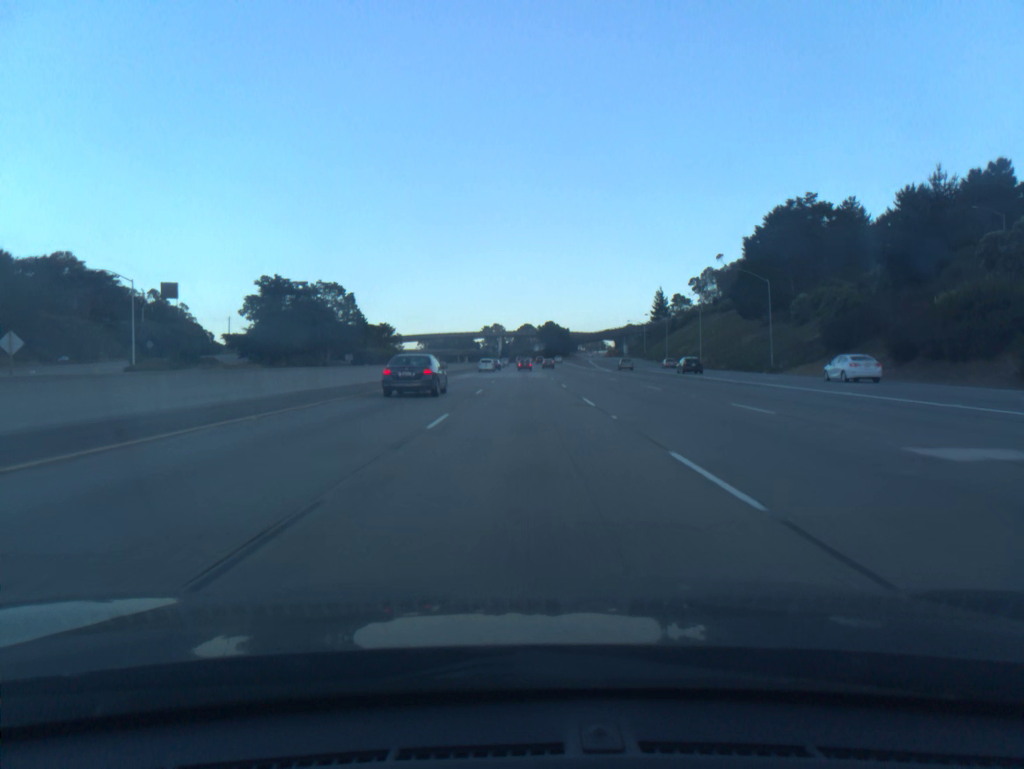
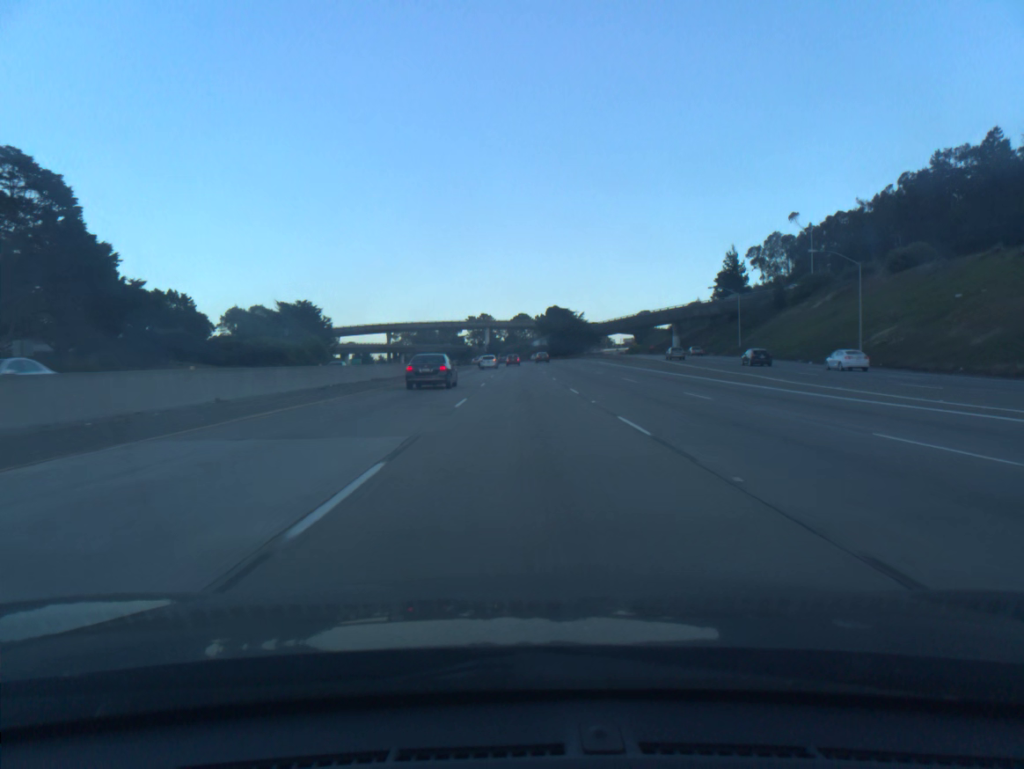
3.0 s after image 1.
(+0.1, +96.4) m; 0°
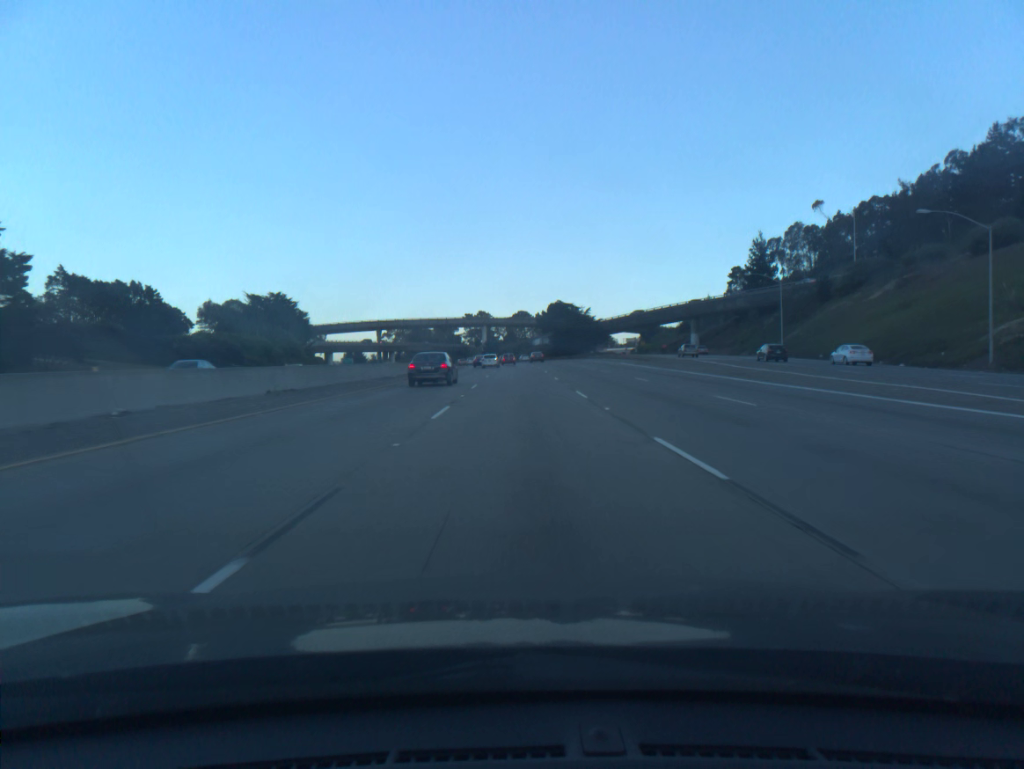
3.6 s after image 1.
(0.0, +19.2) m; 0°
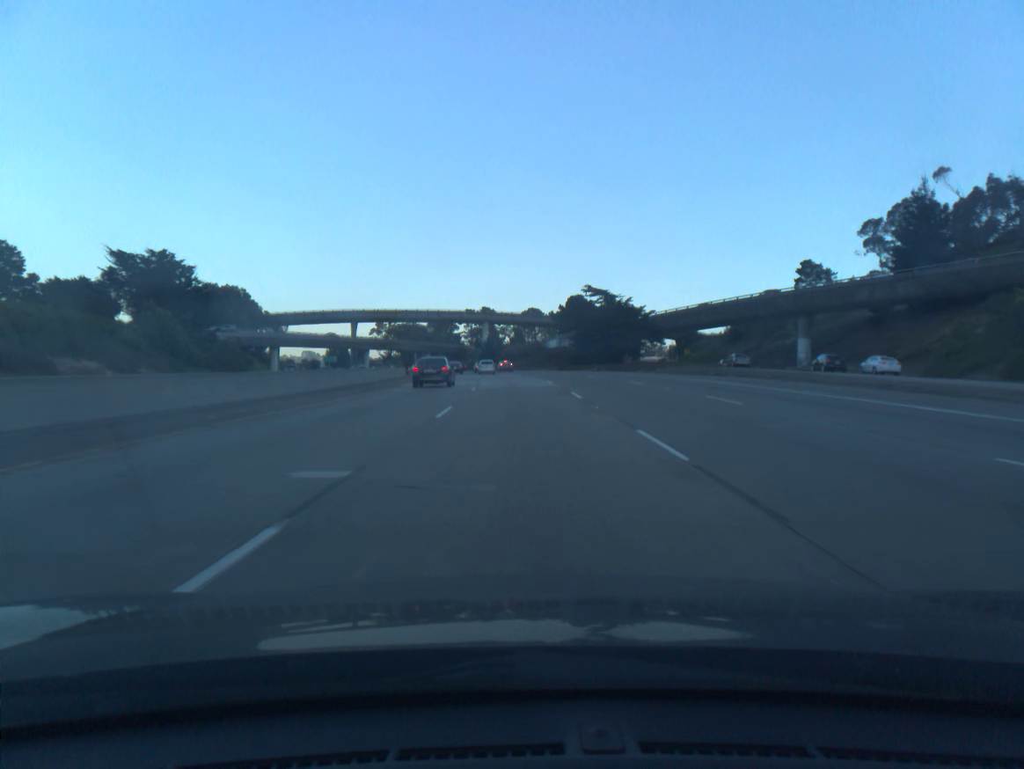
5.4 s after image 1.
(-0.2, +57.2) m; -1°
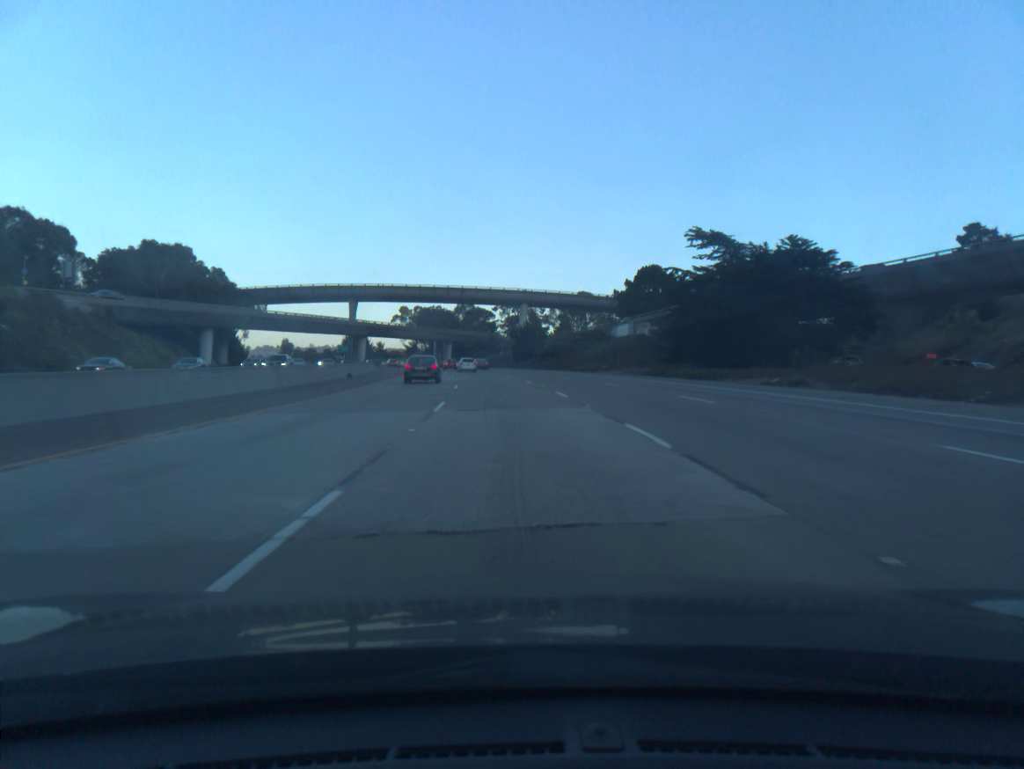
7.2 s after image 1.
(-1.1, +56.9) m; -3°
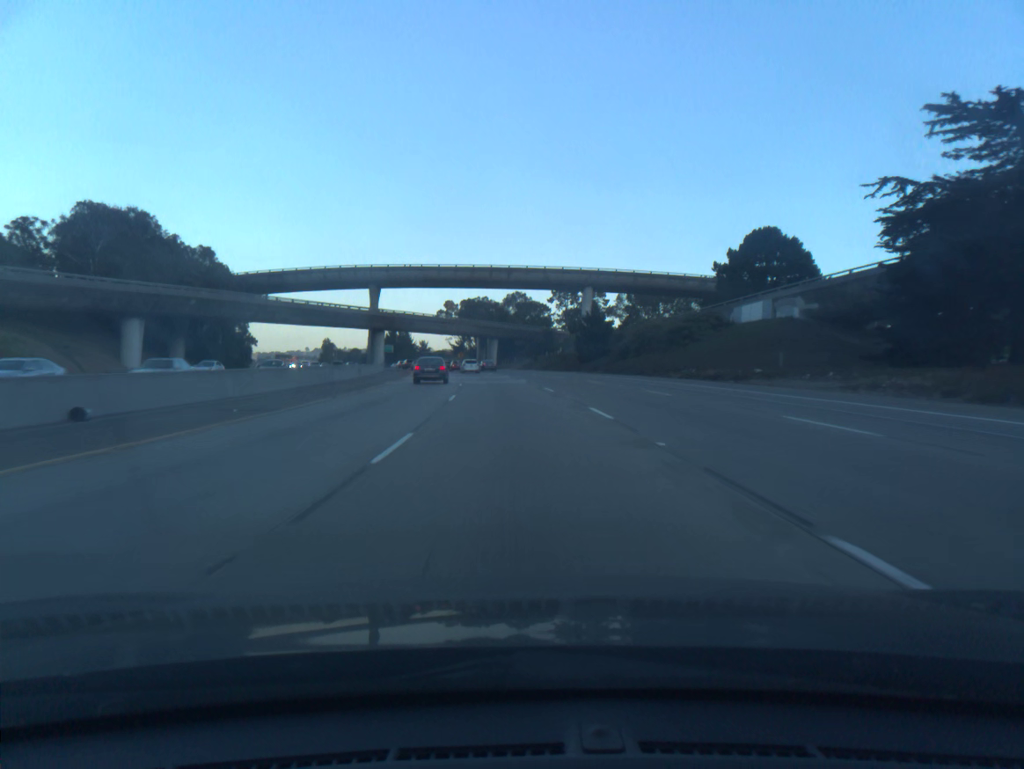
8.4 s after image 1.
(-1.3, +38.0) m; -4°
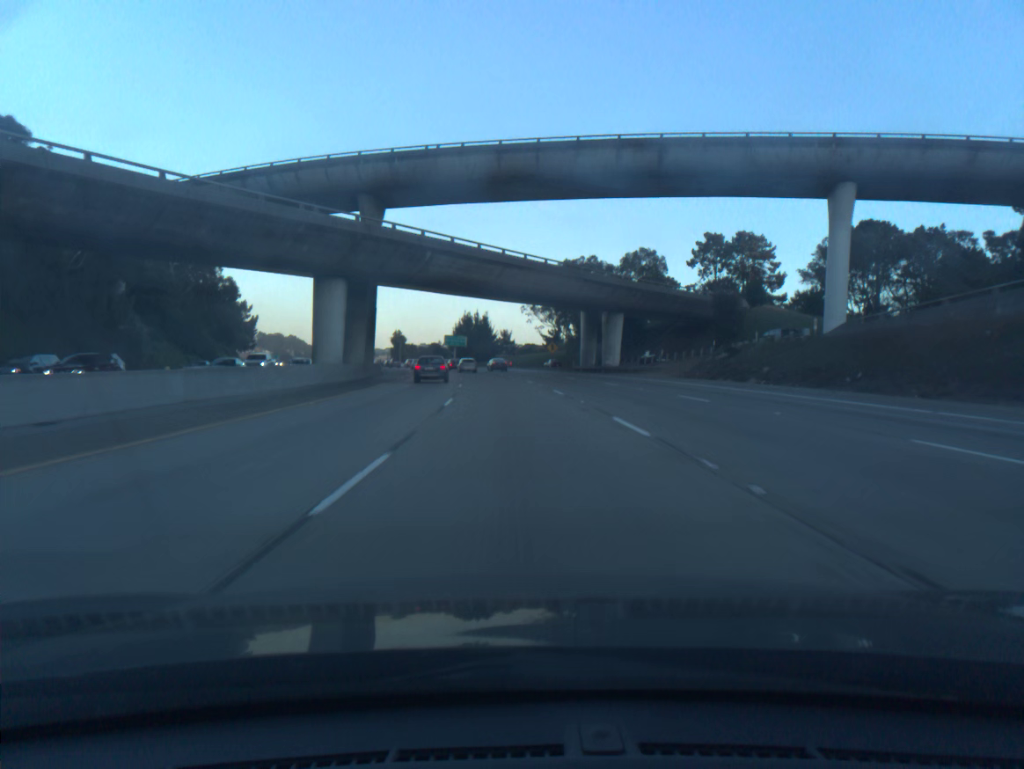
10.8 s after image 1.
(-4.8, +76.4) m; -7°
